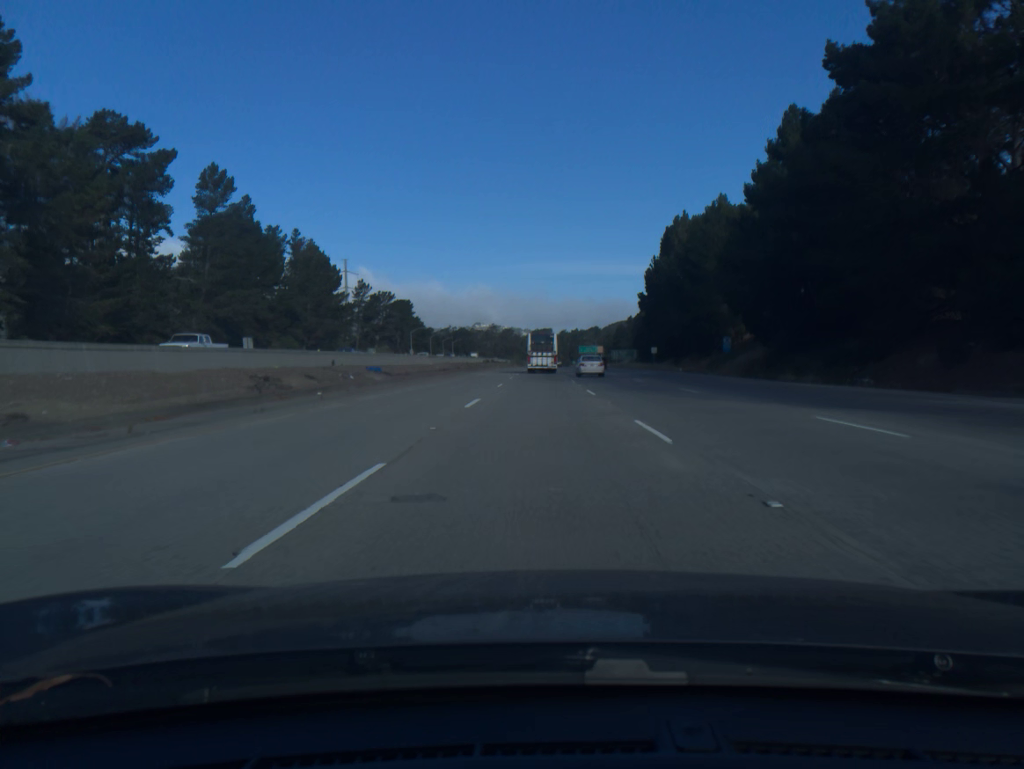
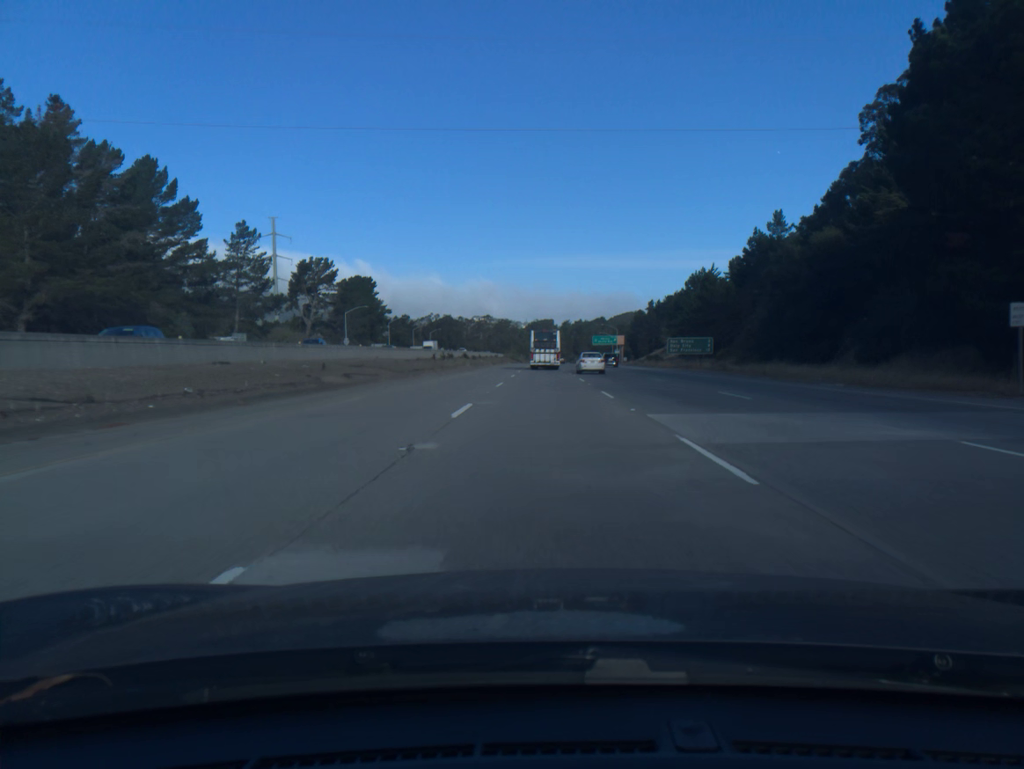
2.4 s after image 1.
(-0.2, +77.2) m; 0°
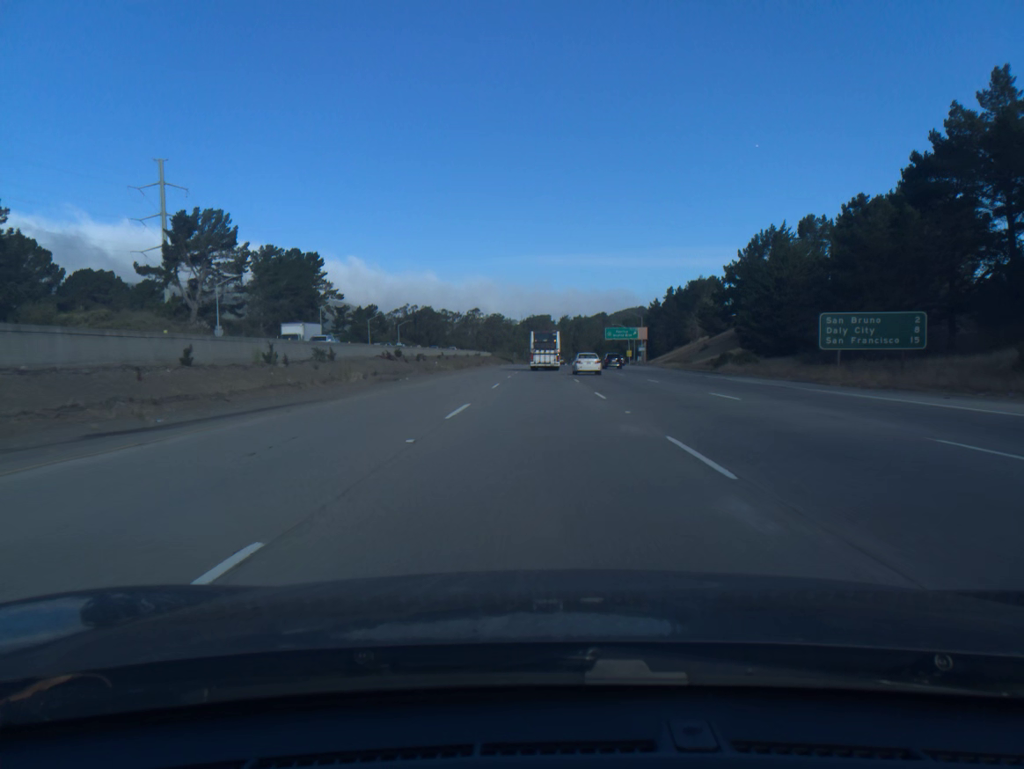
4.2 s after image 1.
(+0.2, +58.0) m; 0°
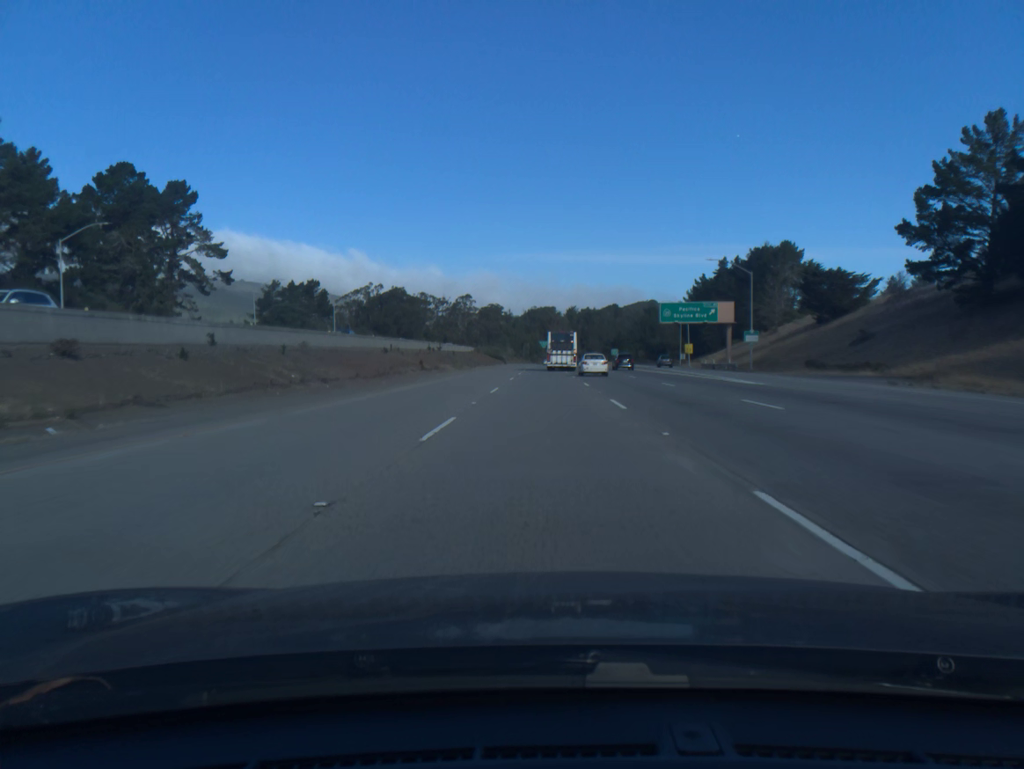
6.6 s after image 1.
(-0.2, +77.4) m; 0°
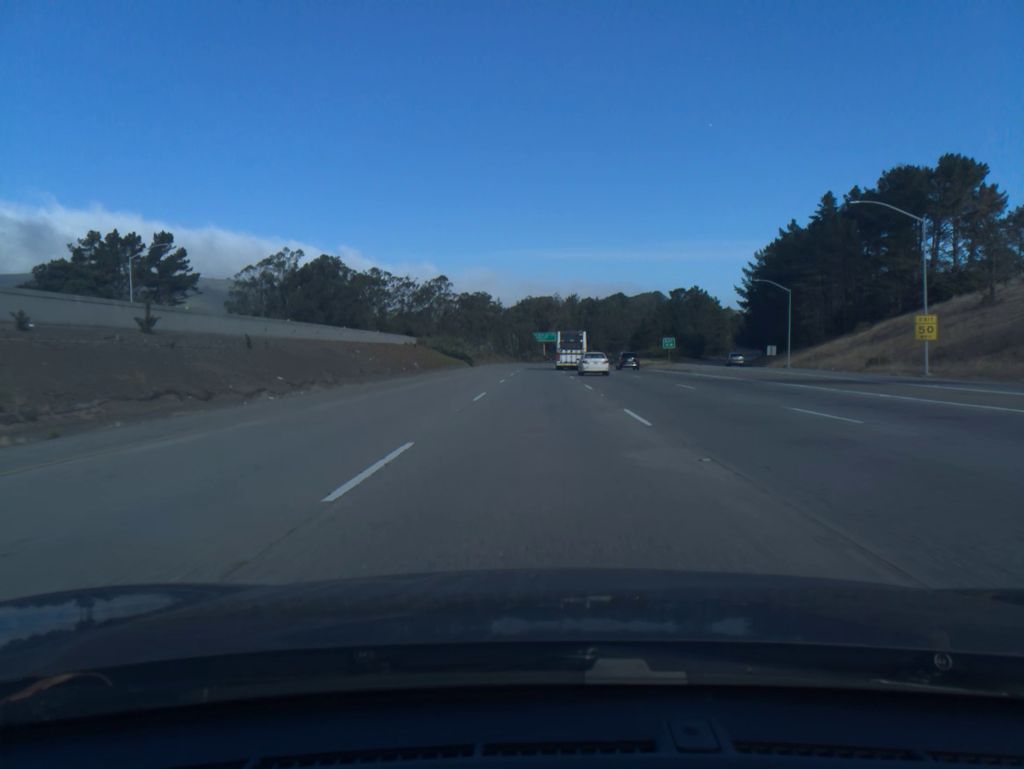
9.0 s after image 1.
(+0.2, +77.8) m; 0°
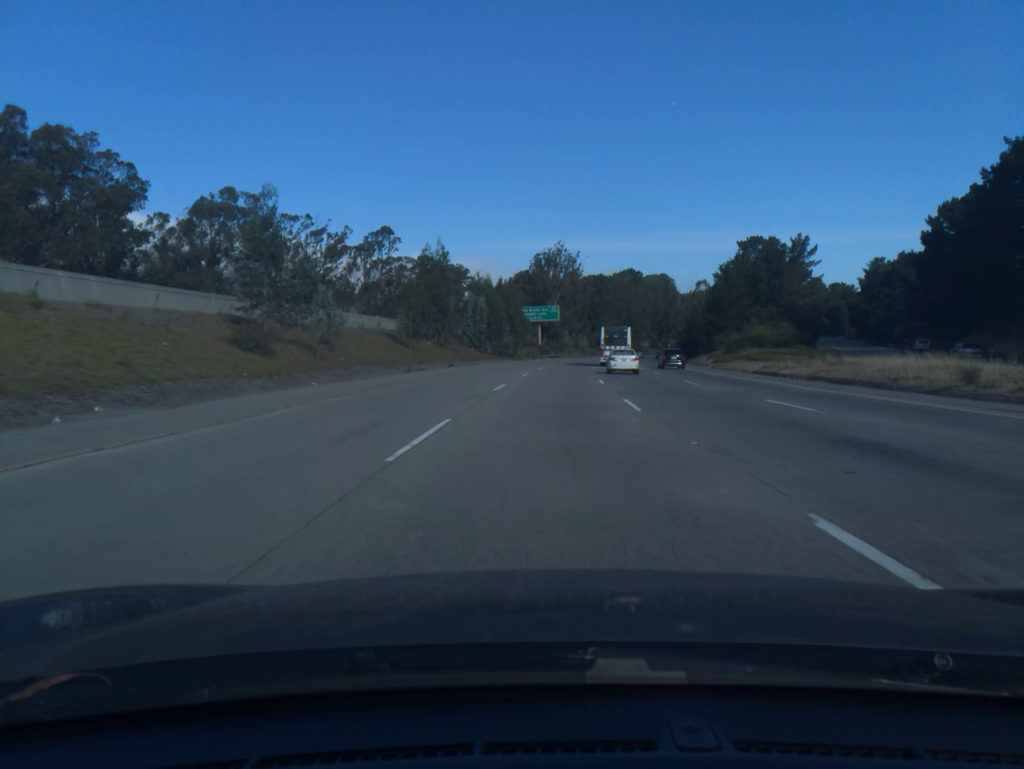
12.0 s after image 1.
(-0.1, +99.2) m; 0°
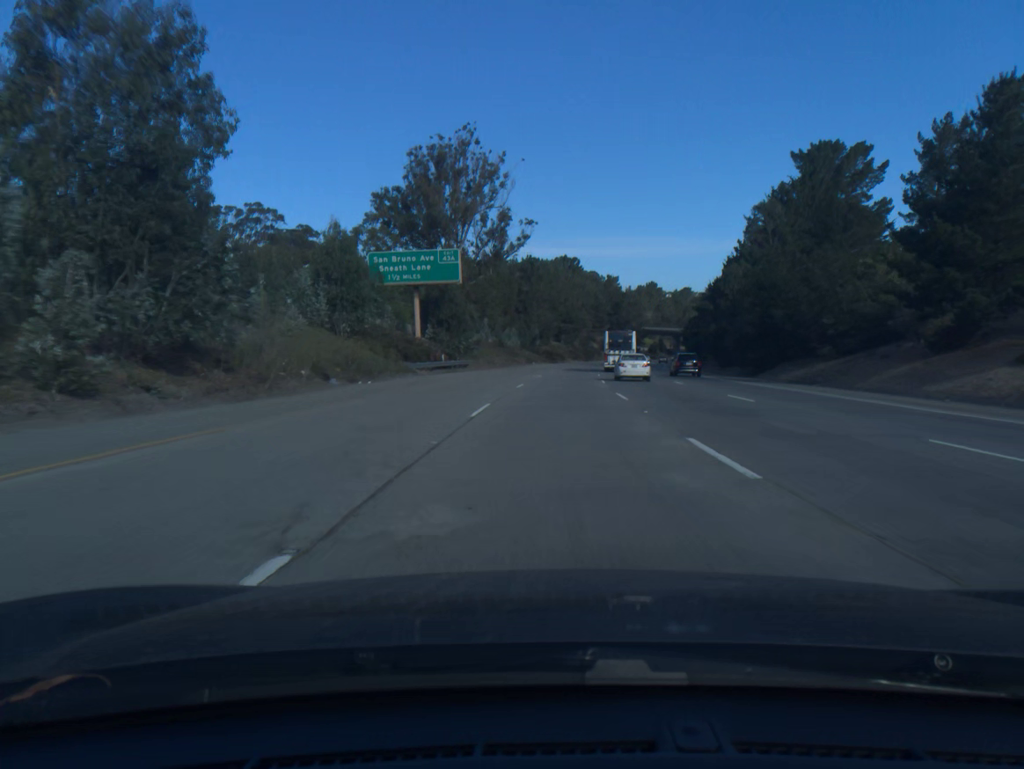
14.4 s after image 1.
(+3.6, +81.3) m; +5°
